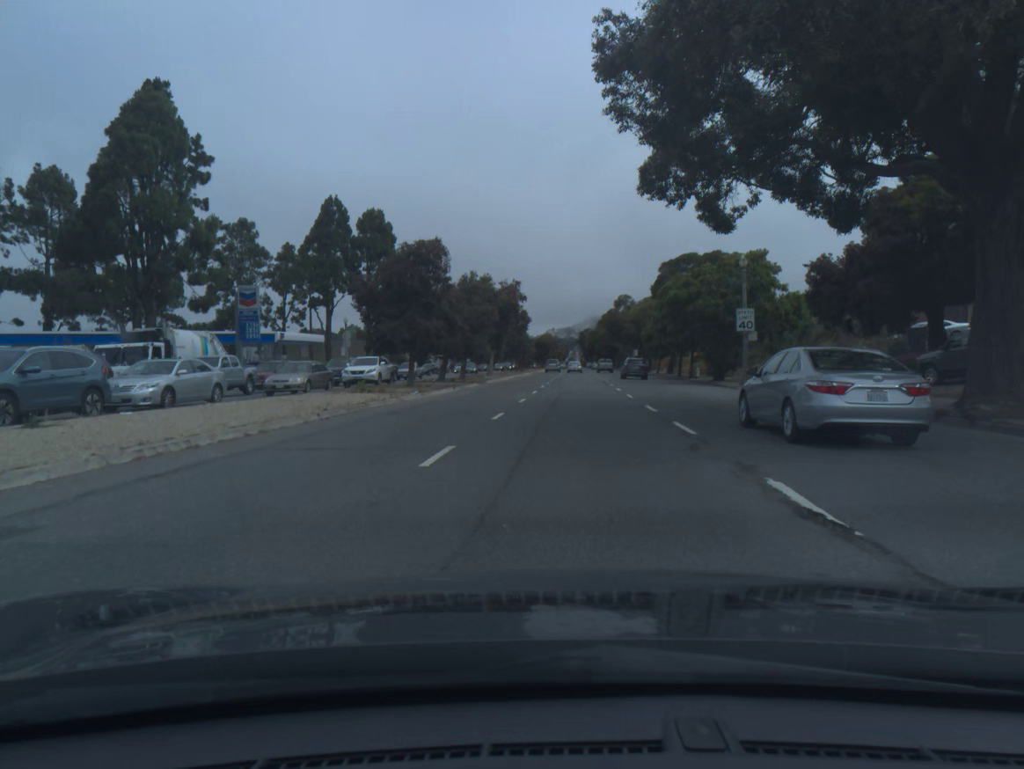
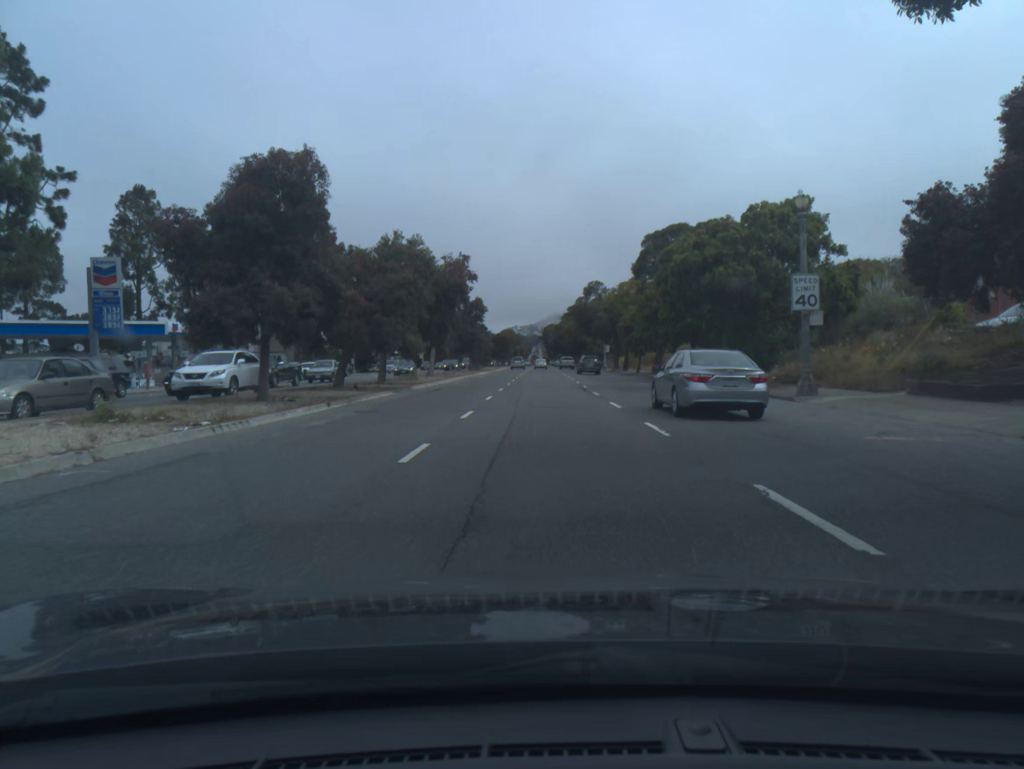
(+0.4, +14.7) m; +2°
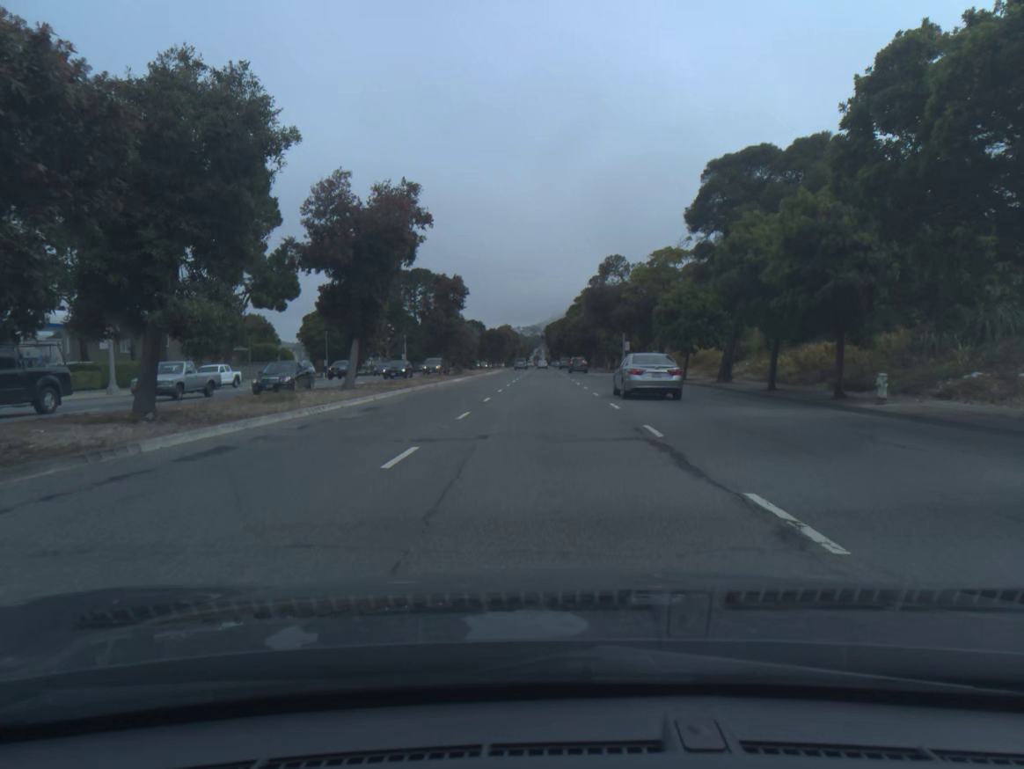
(0.0, +22.2) m; 0°
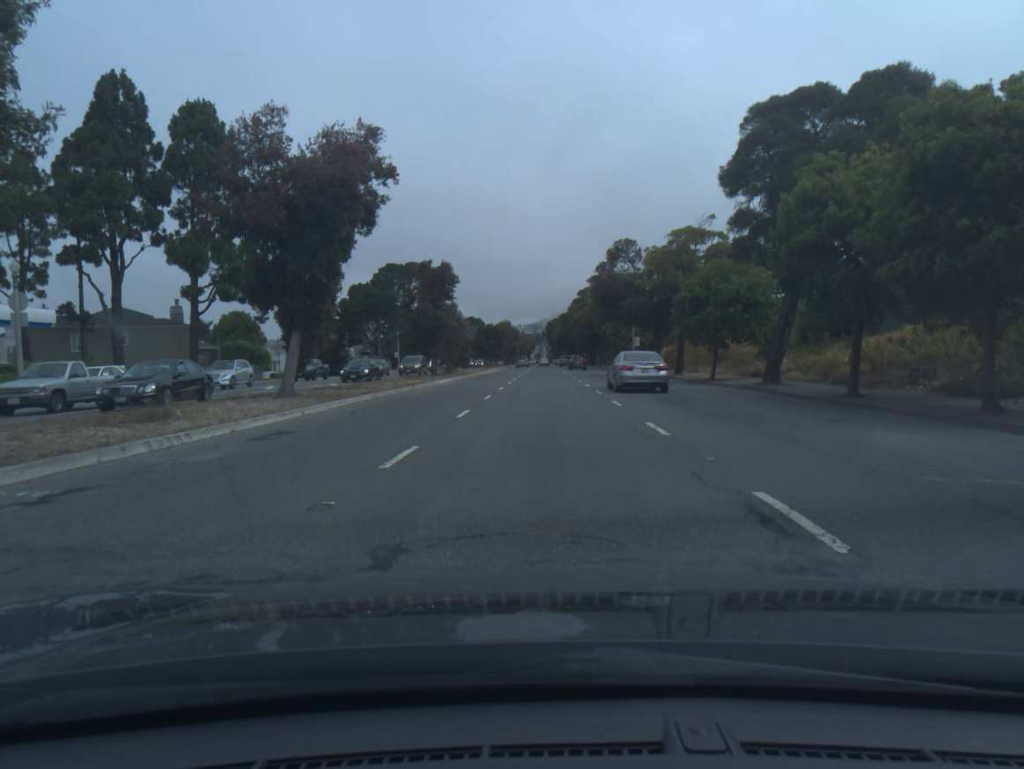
(0.0, +7.5) m; 0°
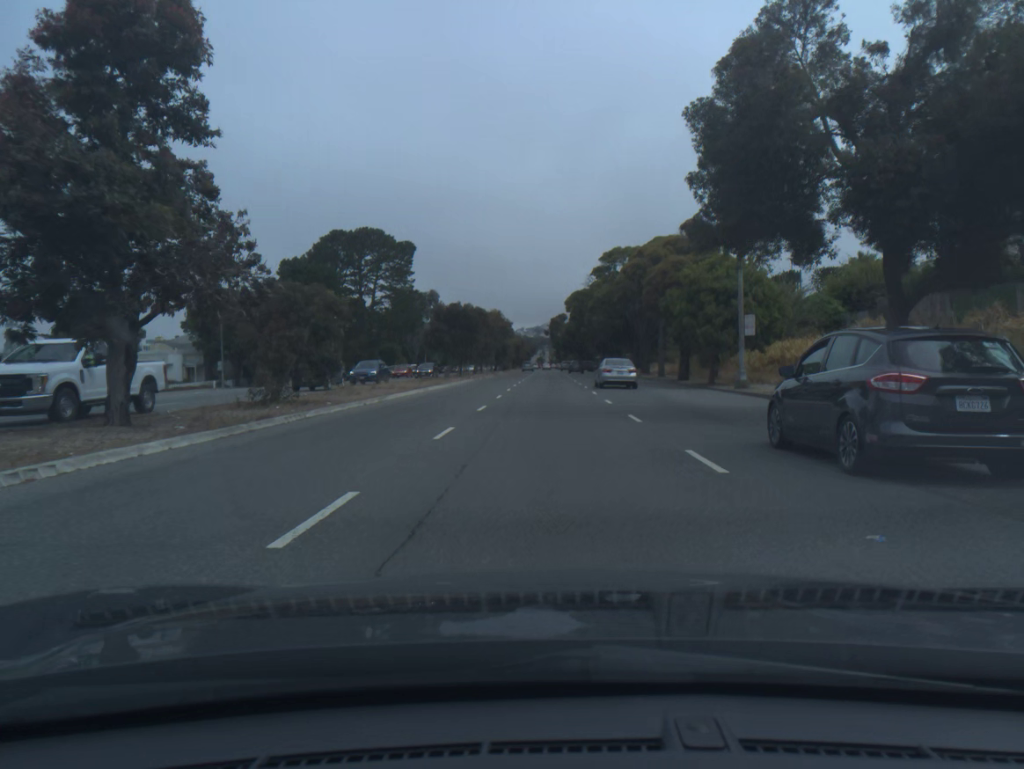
(0.0, +39.8) m; 0°
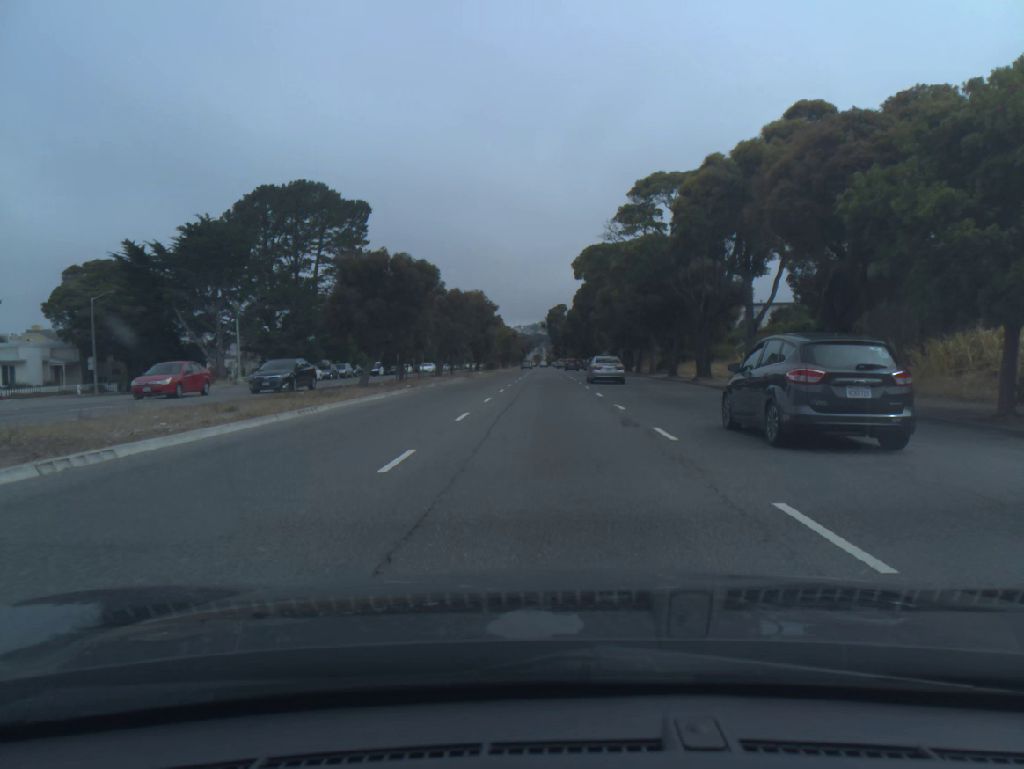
(0.0, +26.3) m; 0°
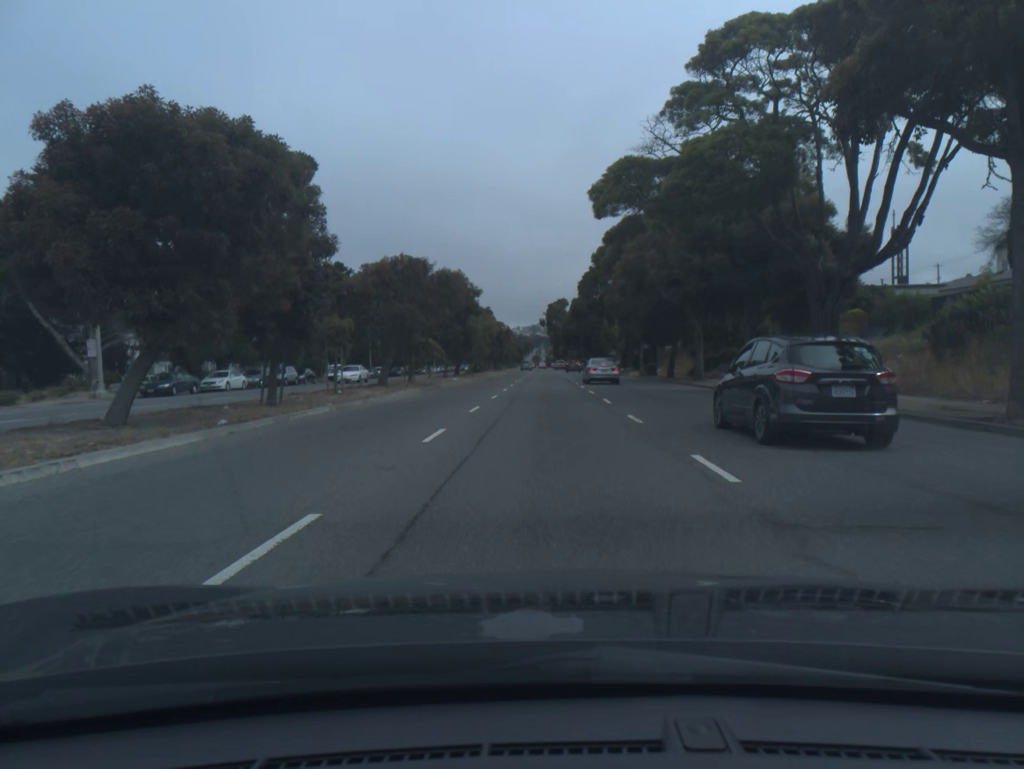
(0.0, +18.8) m; 0°
